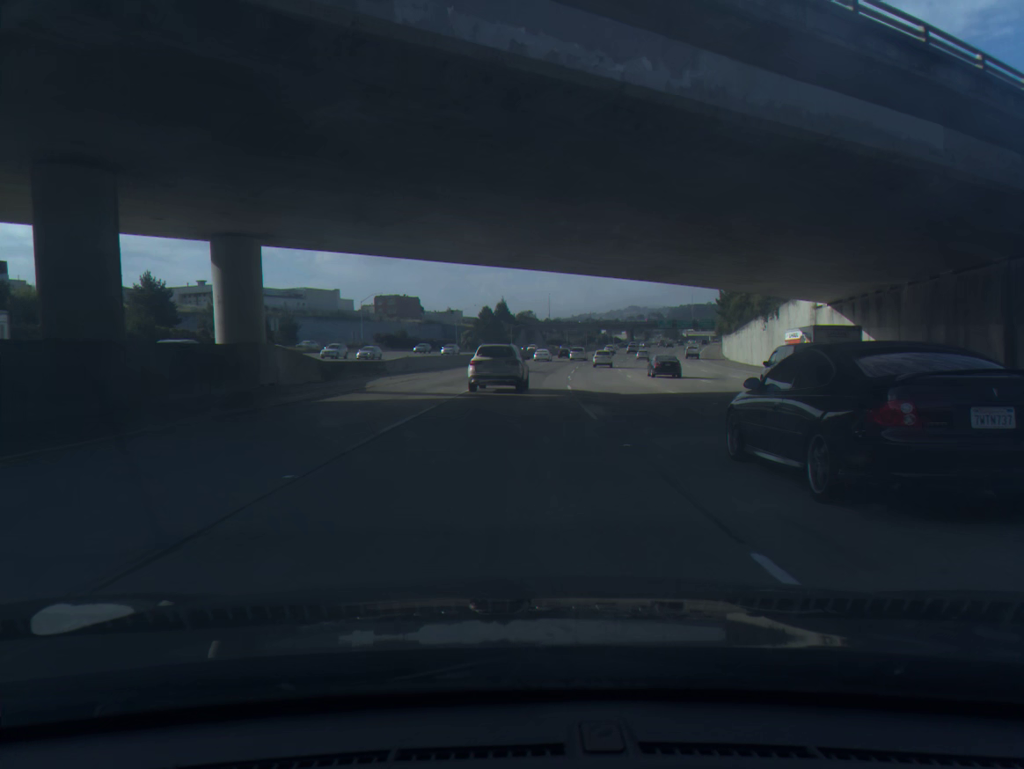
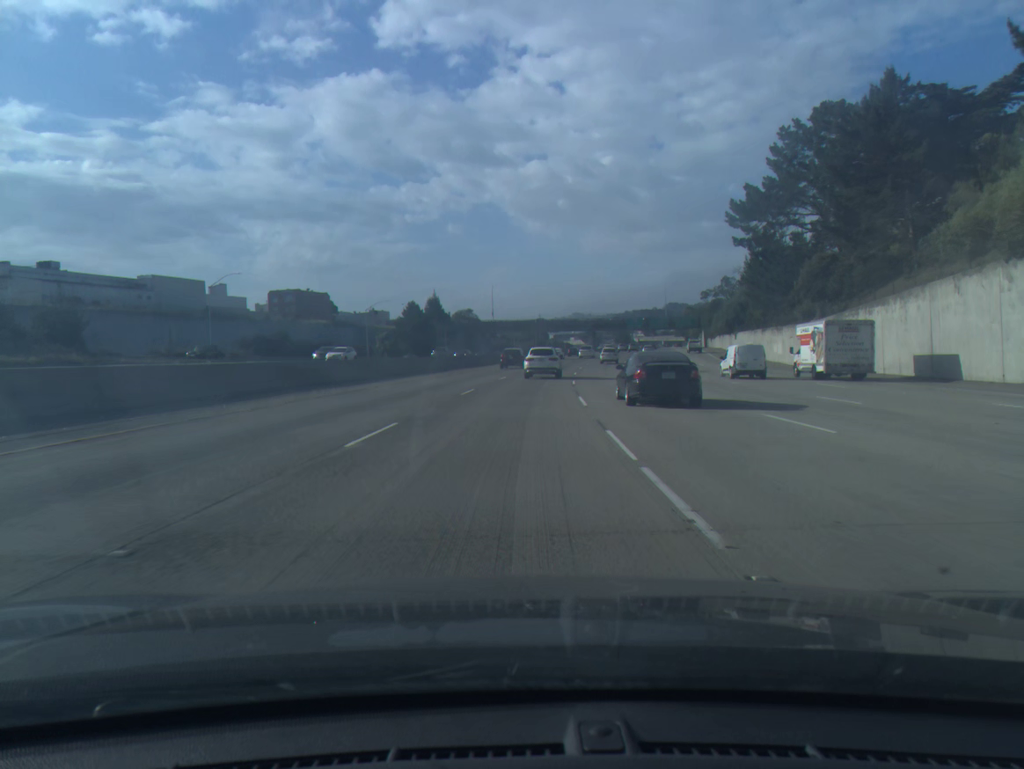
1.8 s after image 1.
(+1.8, +49.9) m; +4°
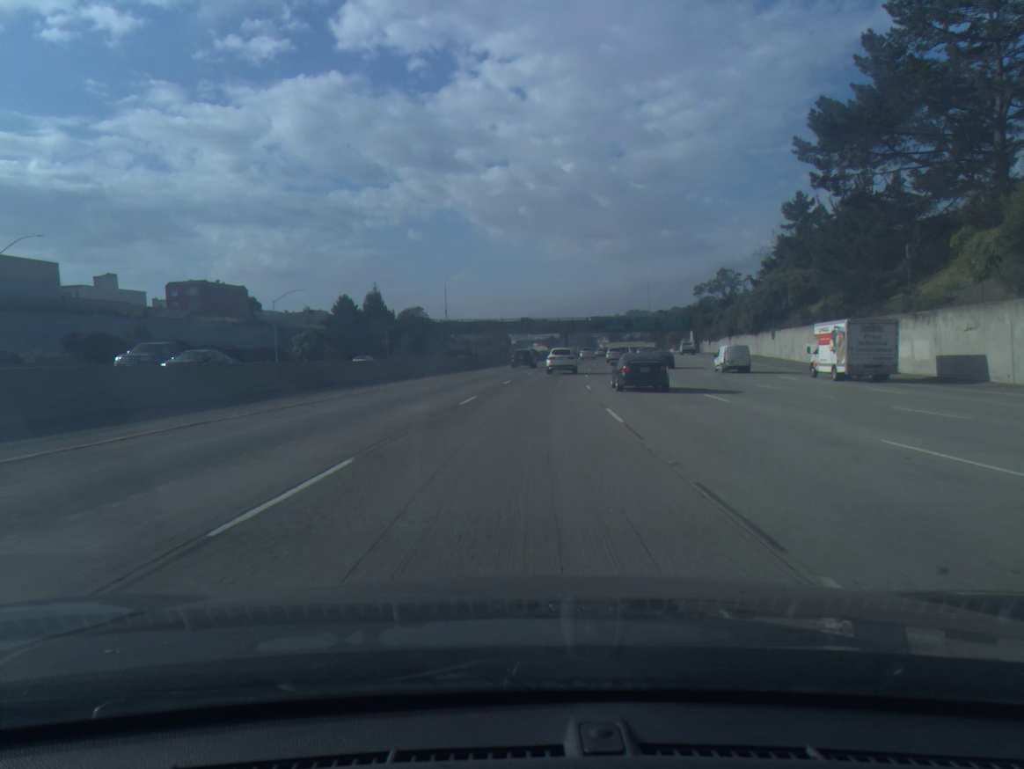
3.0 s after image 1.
(+0.7, +34.0) m; +3°
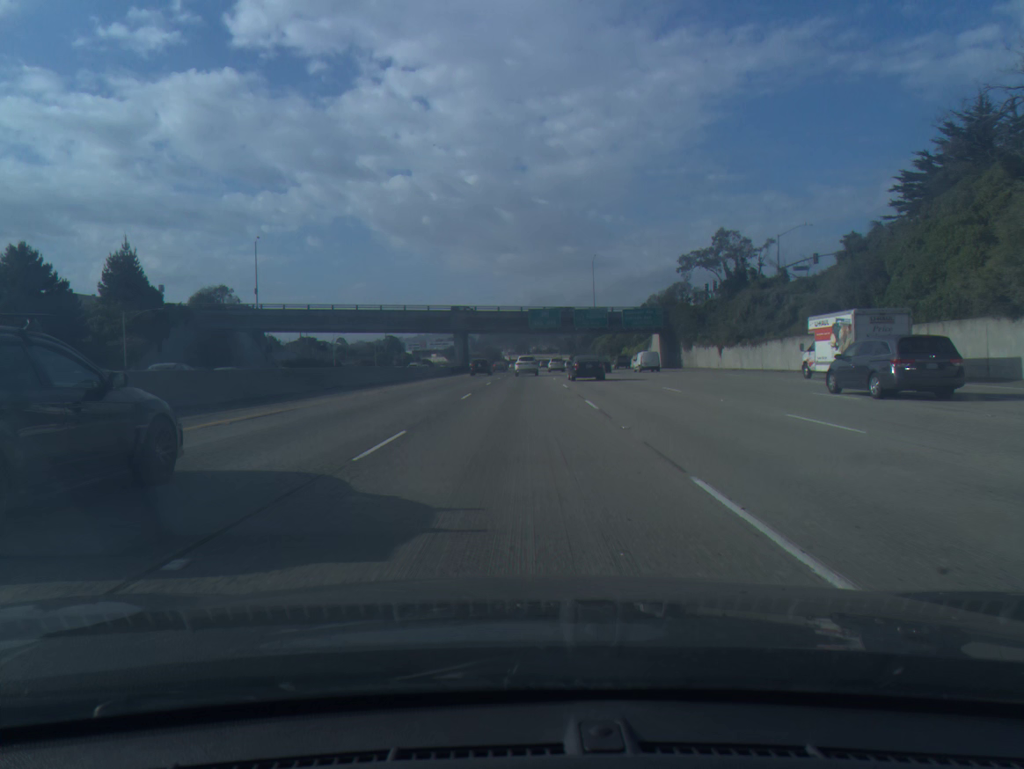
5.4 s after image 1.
(+4.7, +69.0) m; +7°
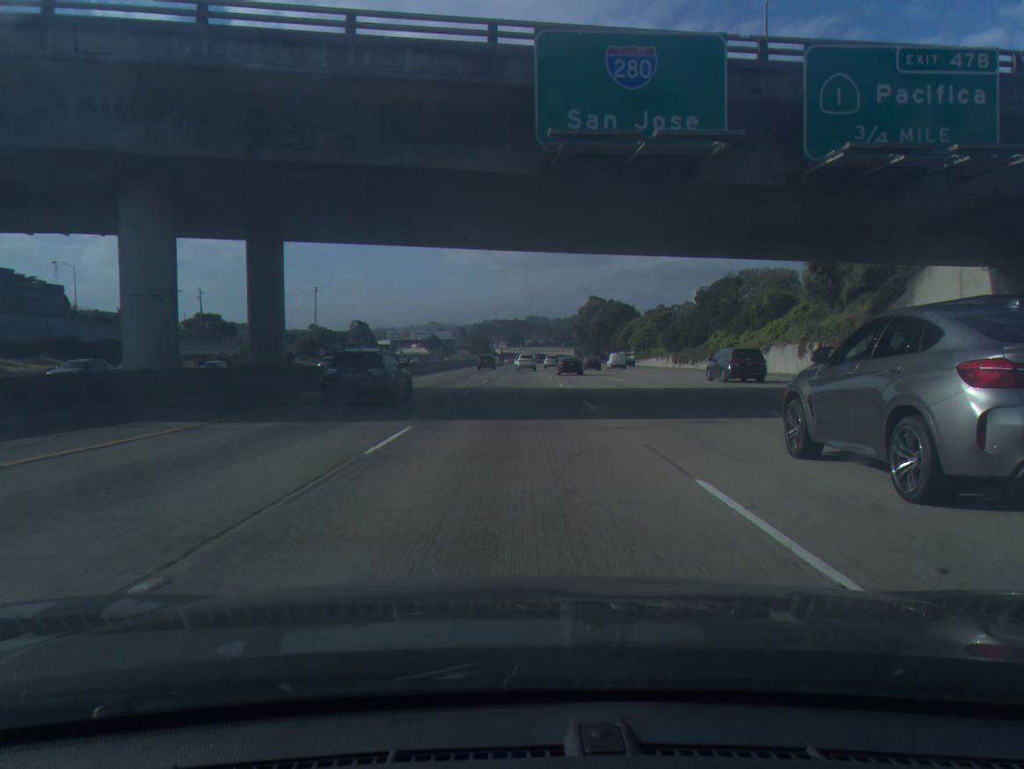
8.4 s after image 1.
(+1.0, +87.5) m; +1°
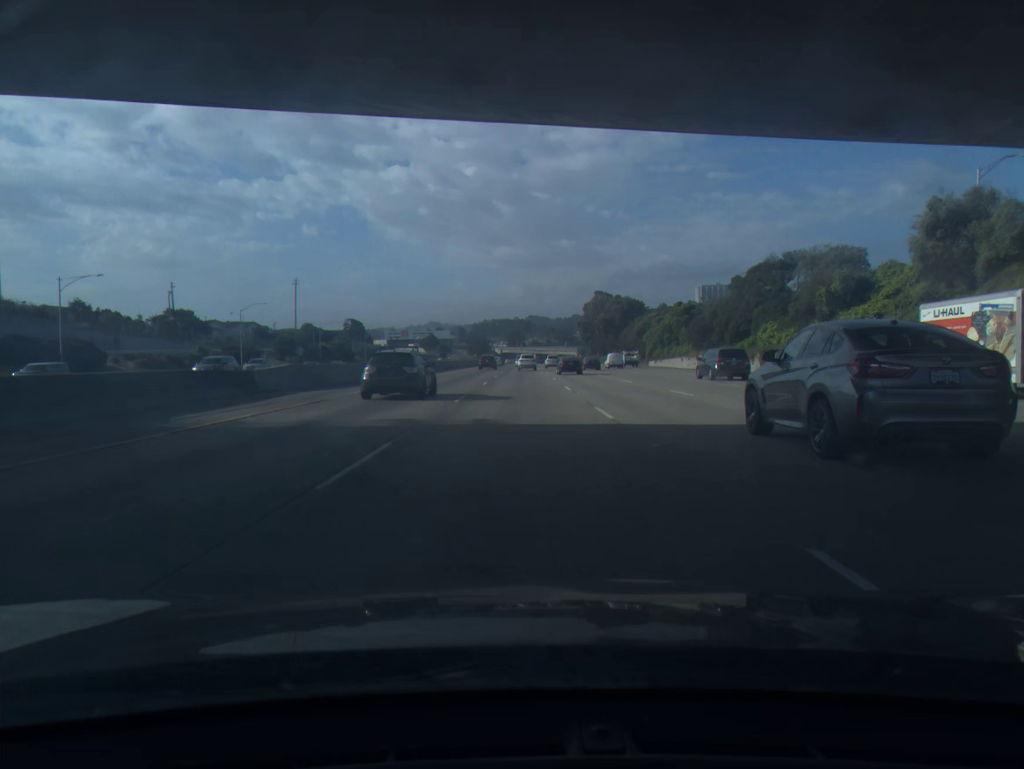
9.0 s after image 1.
(0.0, +17.6) m; 0°
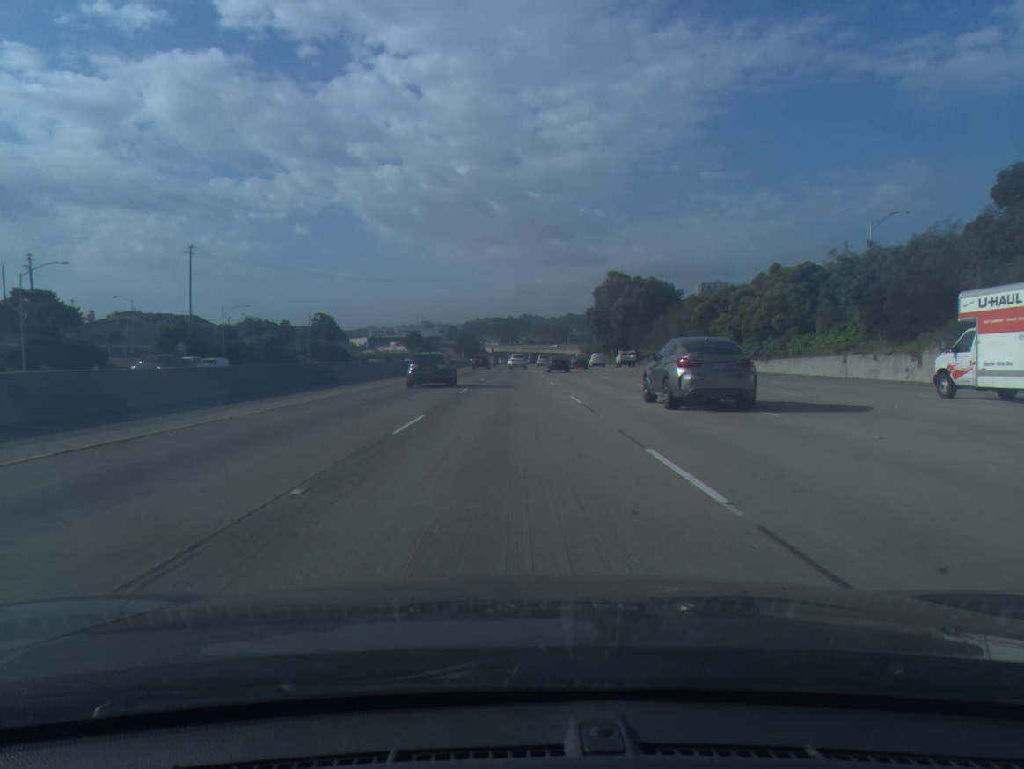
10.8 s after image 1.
(+0.4, +52.9) m; 0°
